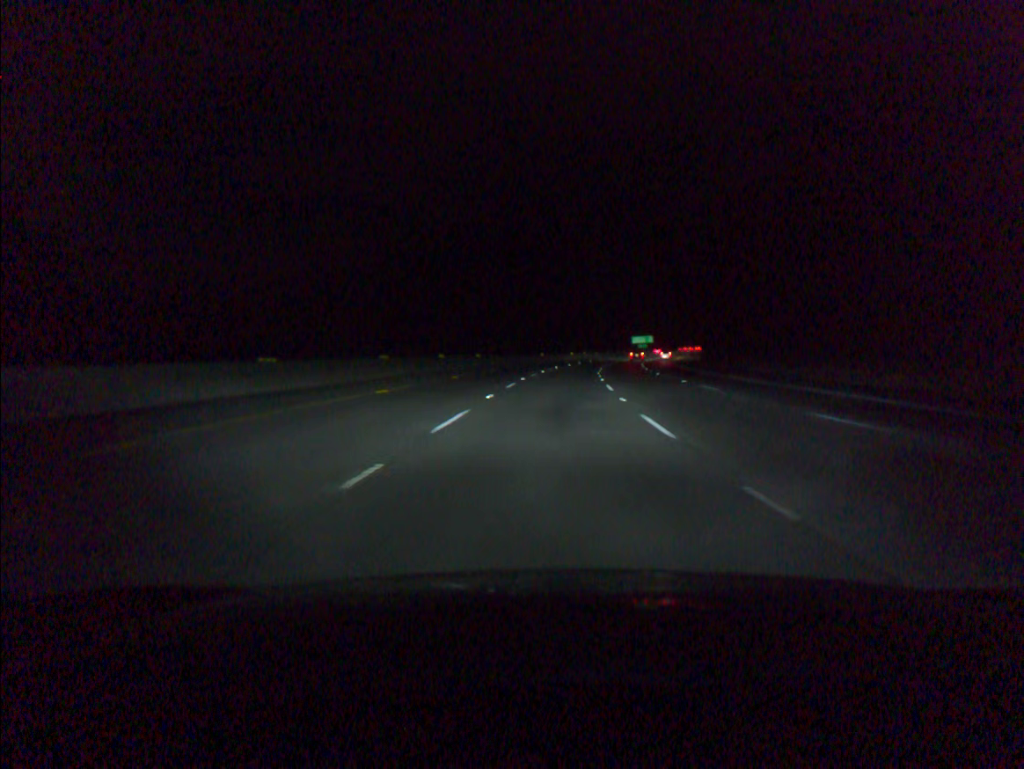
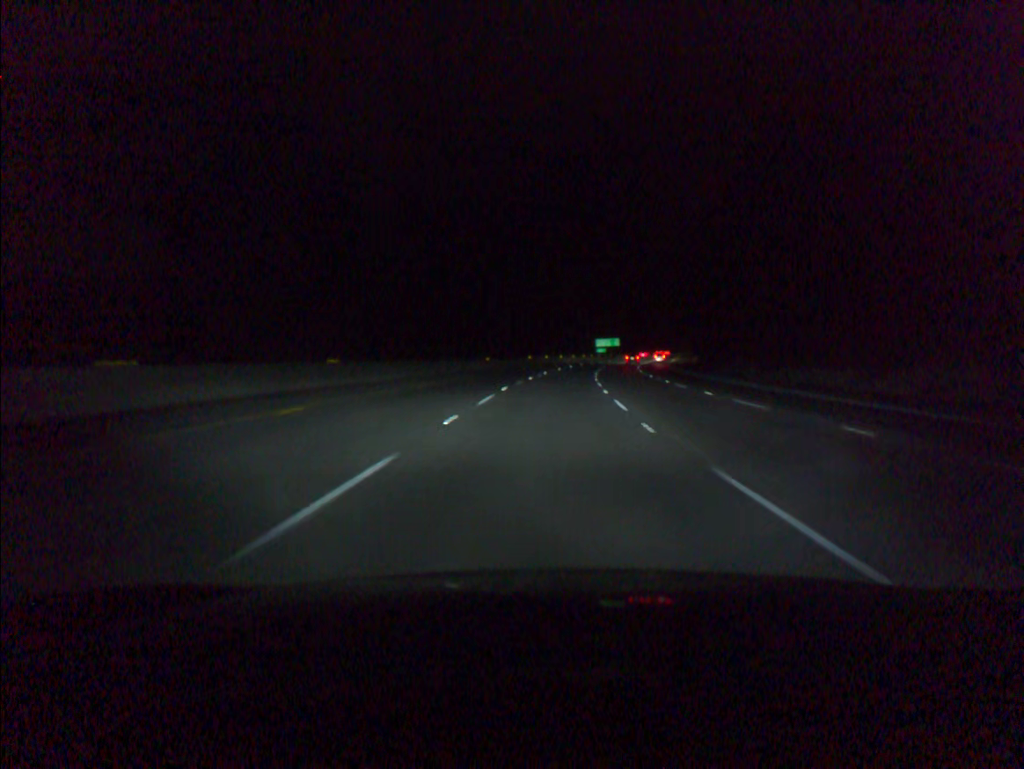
(+1.0, +36.4) m; +3°
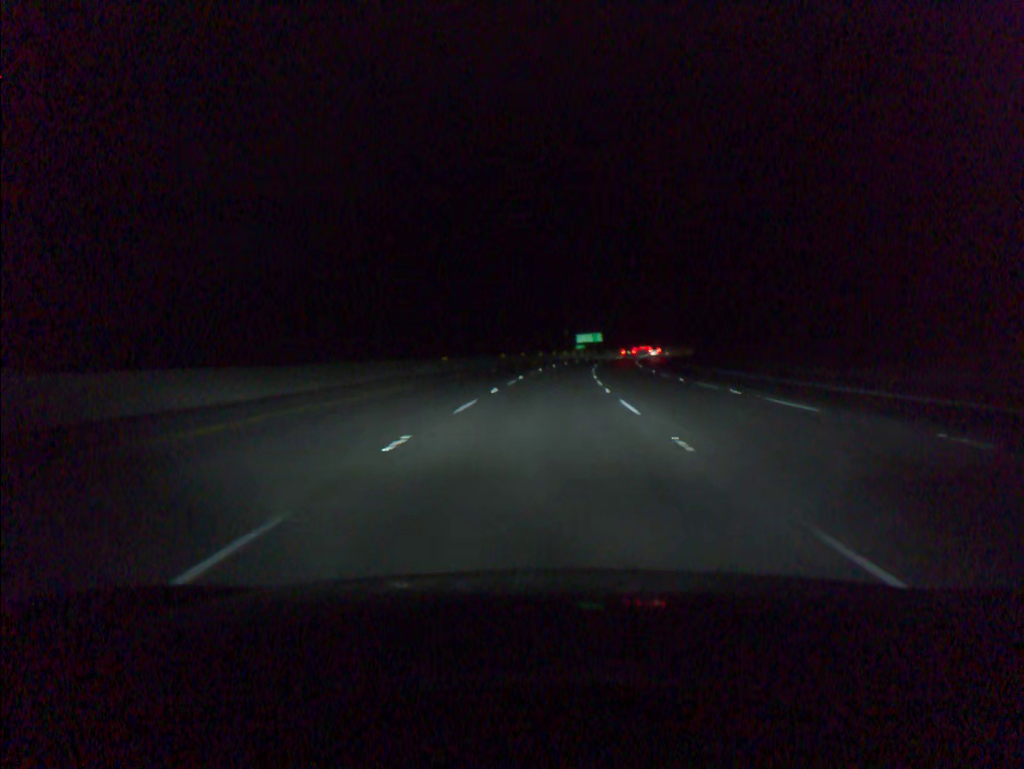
(+0.3, +18.2) m; +2°
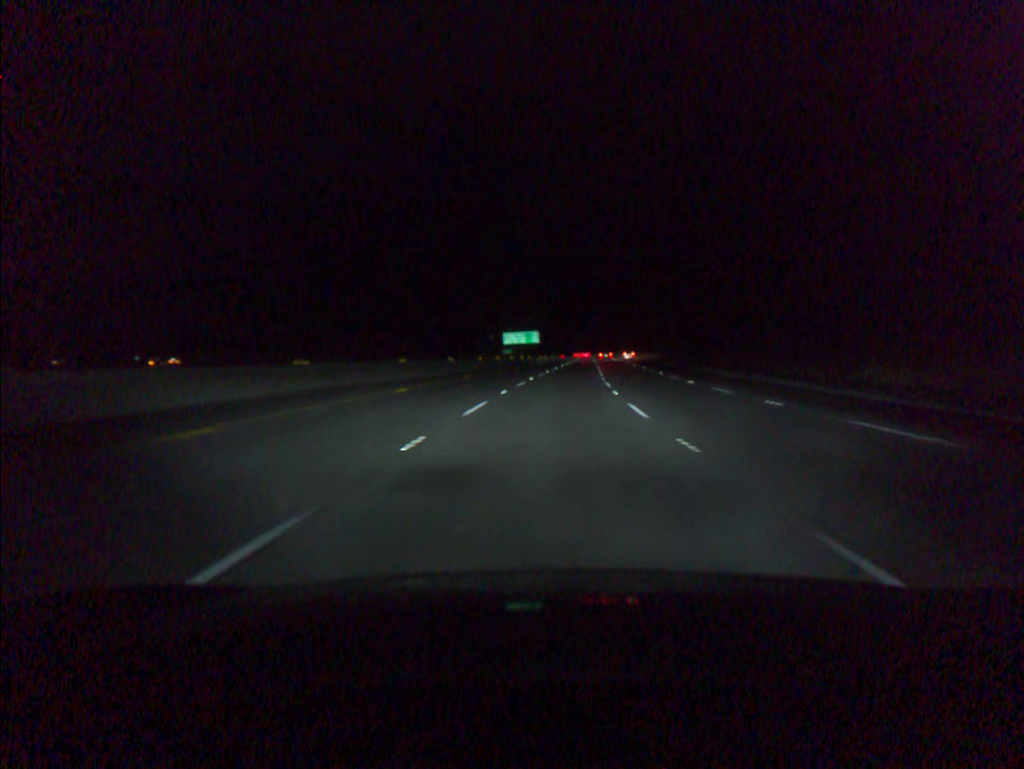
(+3.4, +72.8) m; +5°
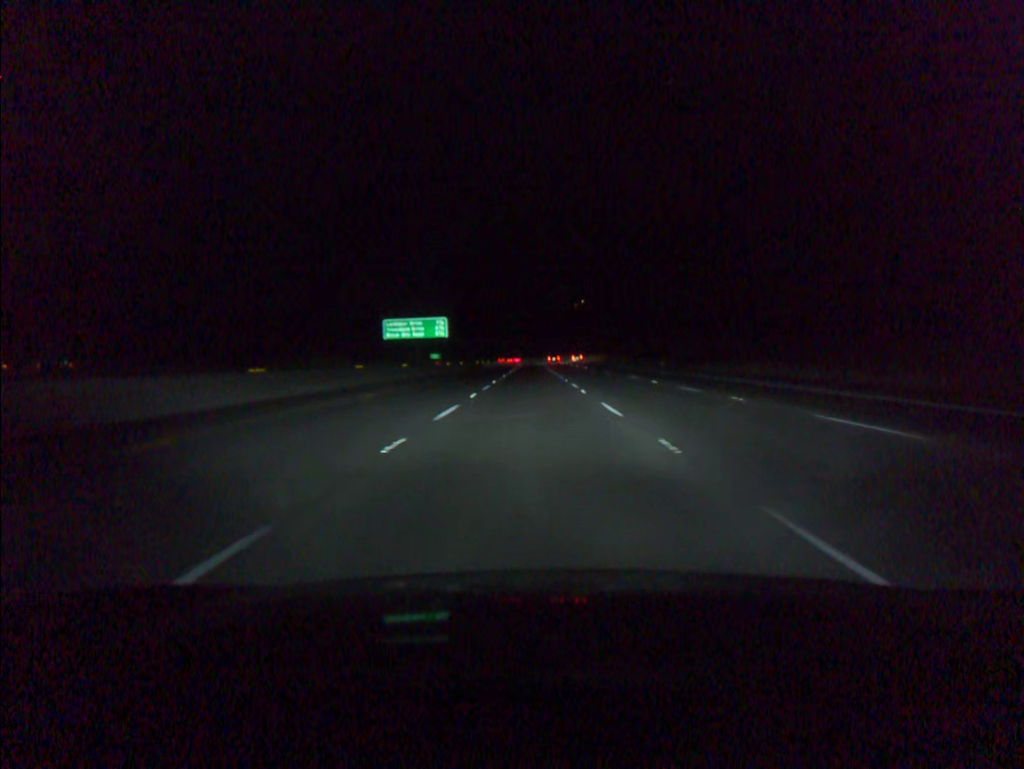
(+3.6, +72.9) m; +4°
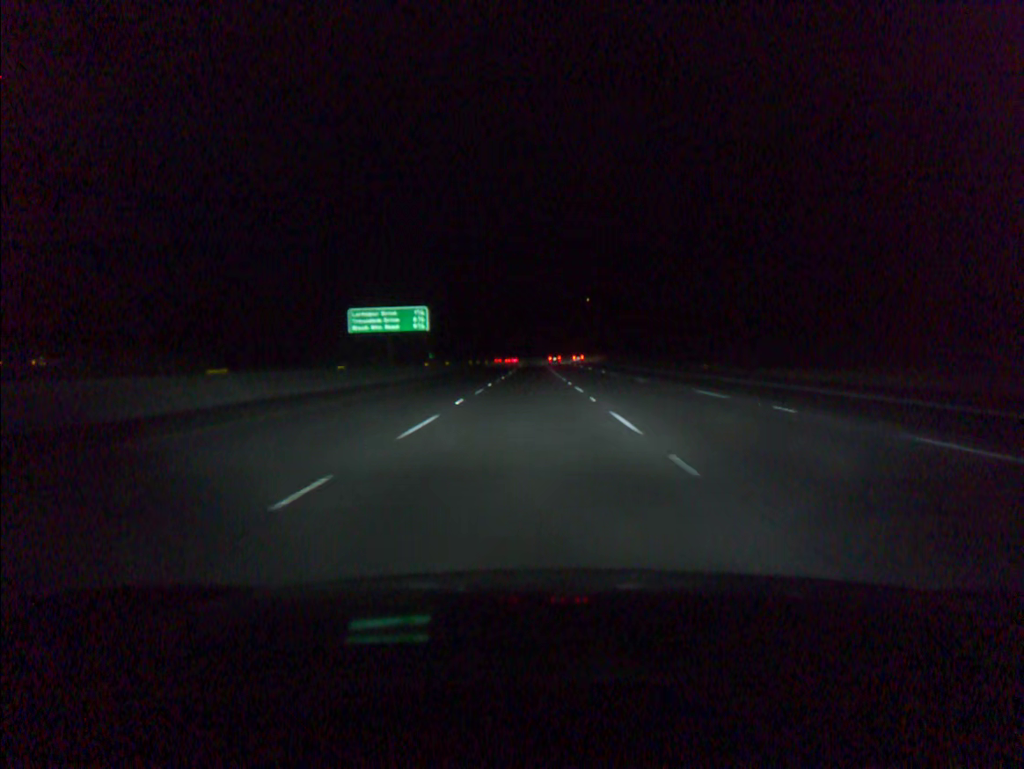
(0.0, +18.3) m; 0°
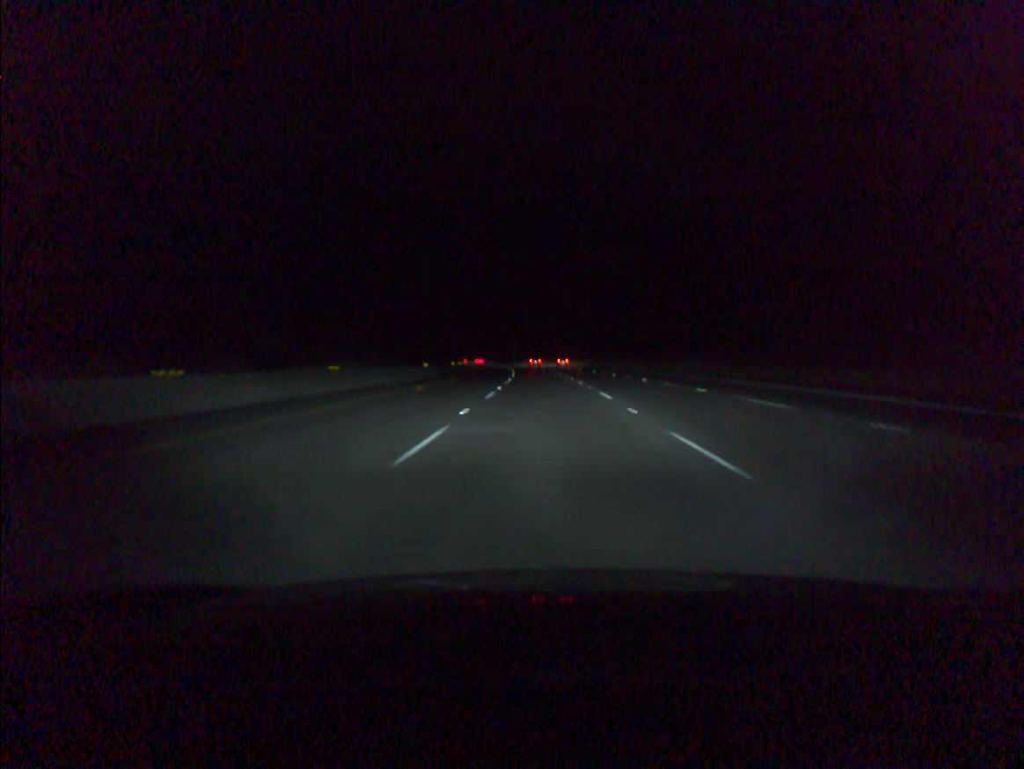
(-1.0, +91.4) m; -1°
